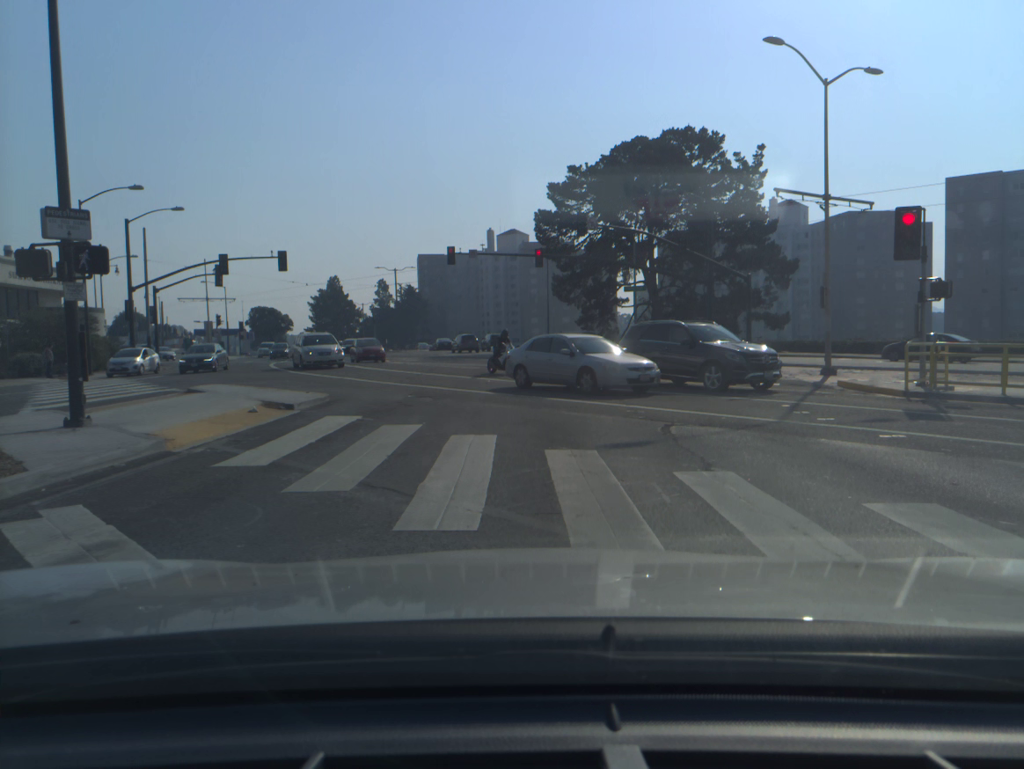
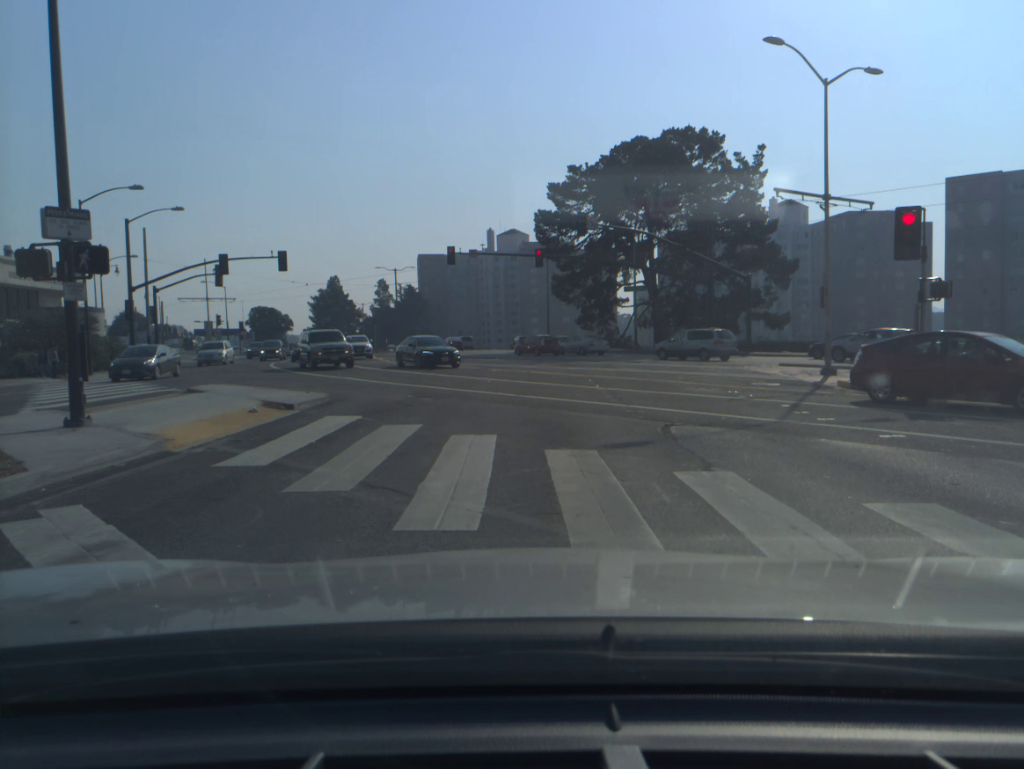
(0.0, 0.0) m; 0°
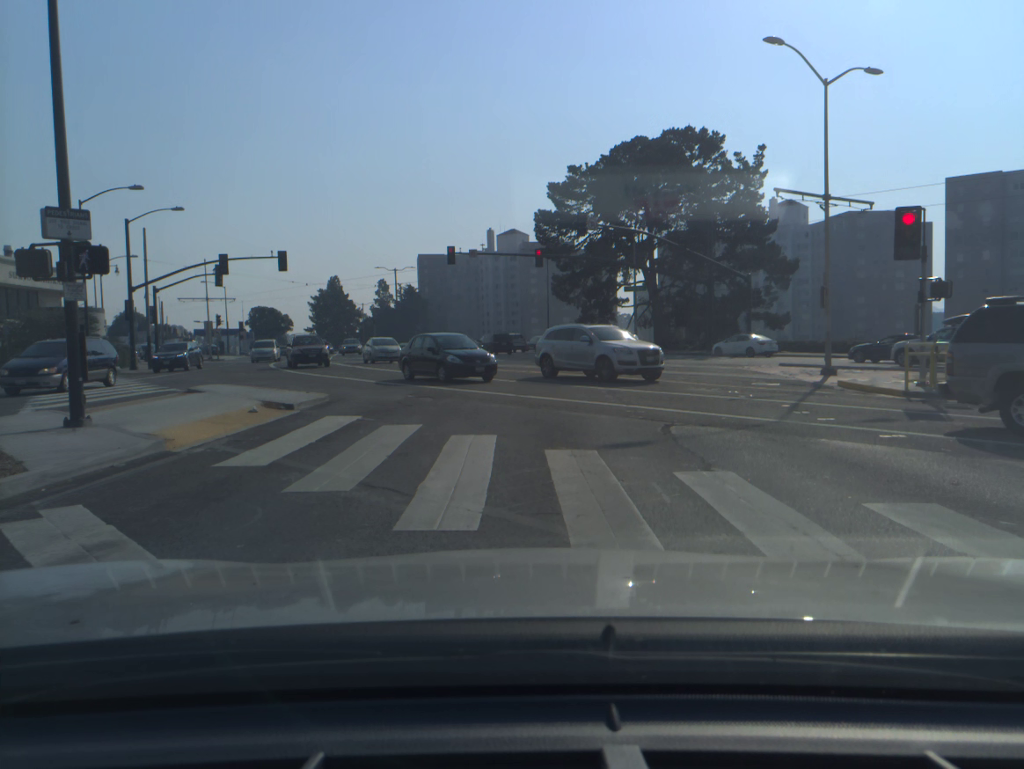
(0.0, 0.0) m; 0°
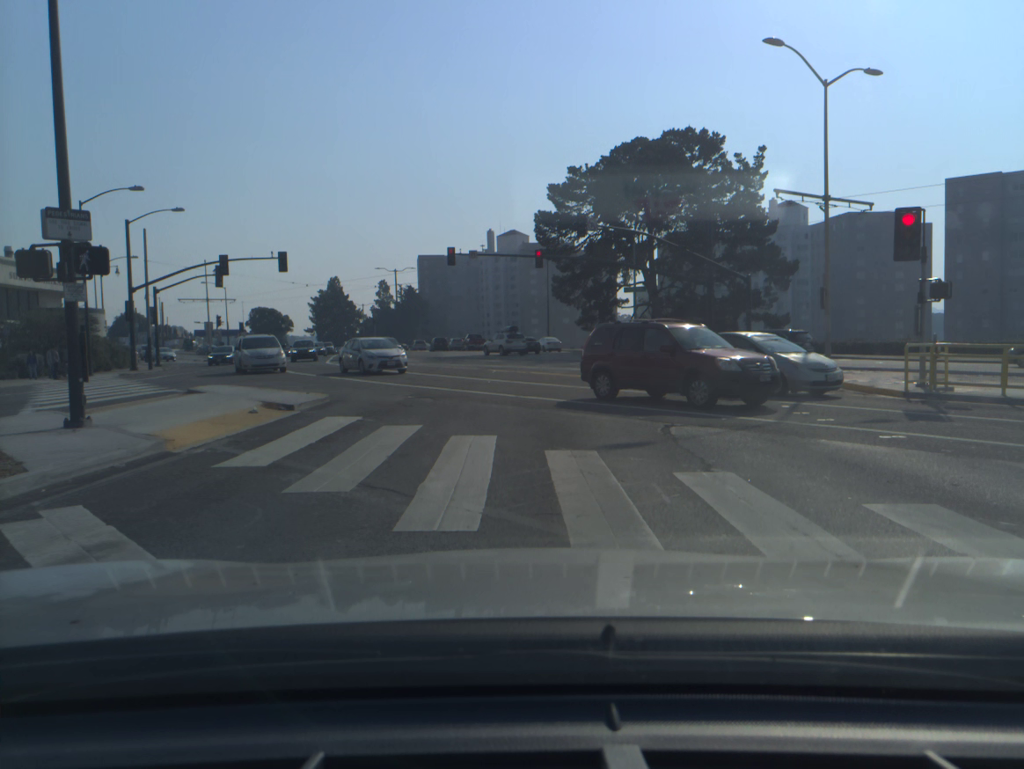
(0.0, 0.0) m; 0°
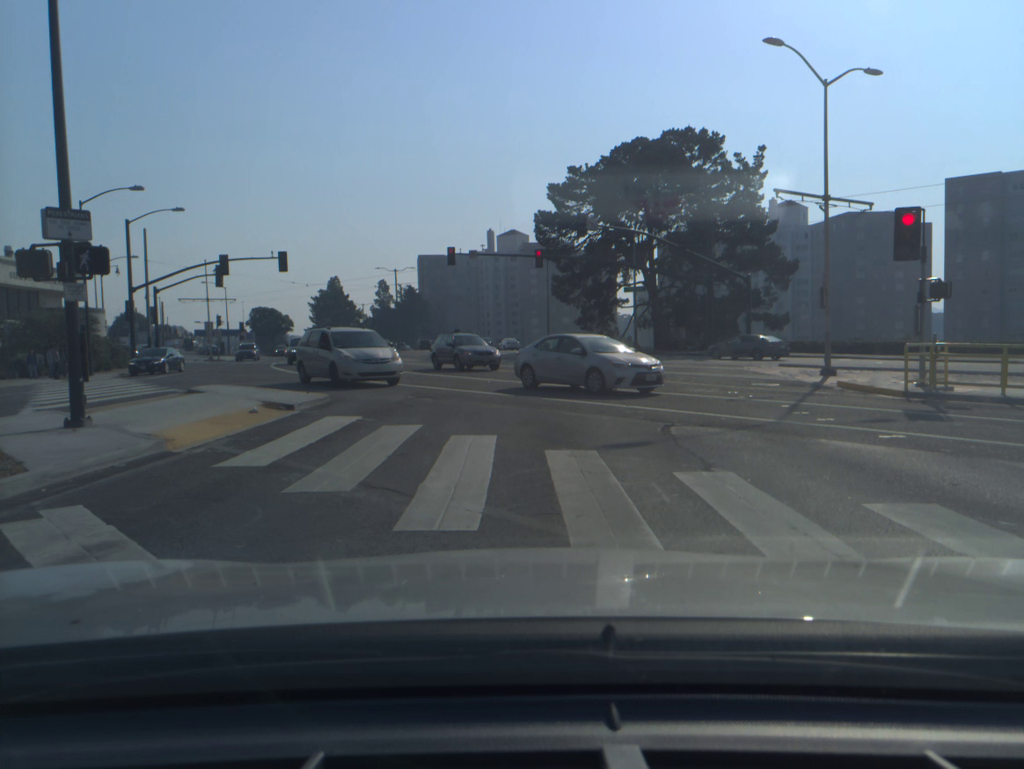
(0.0, 0.0) m; 0°
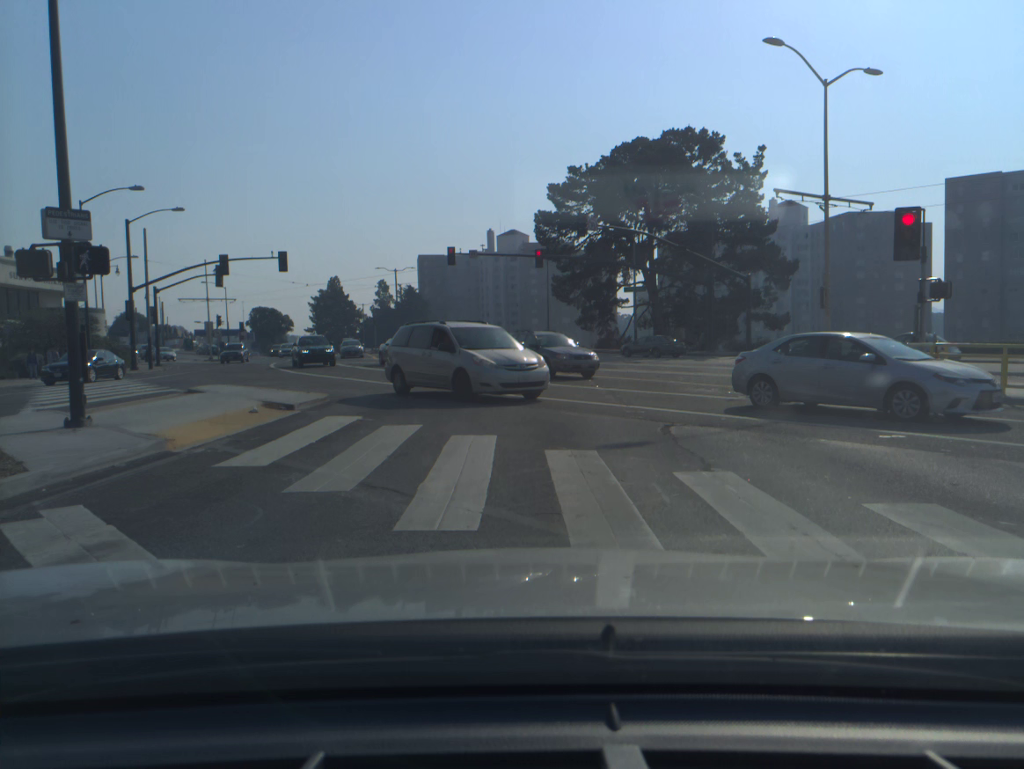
(0.0, 0.0) m; 0°
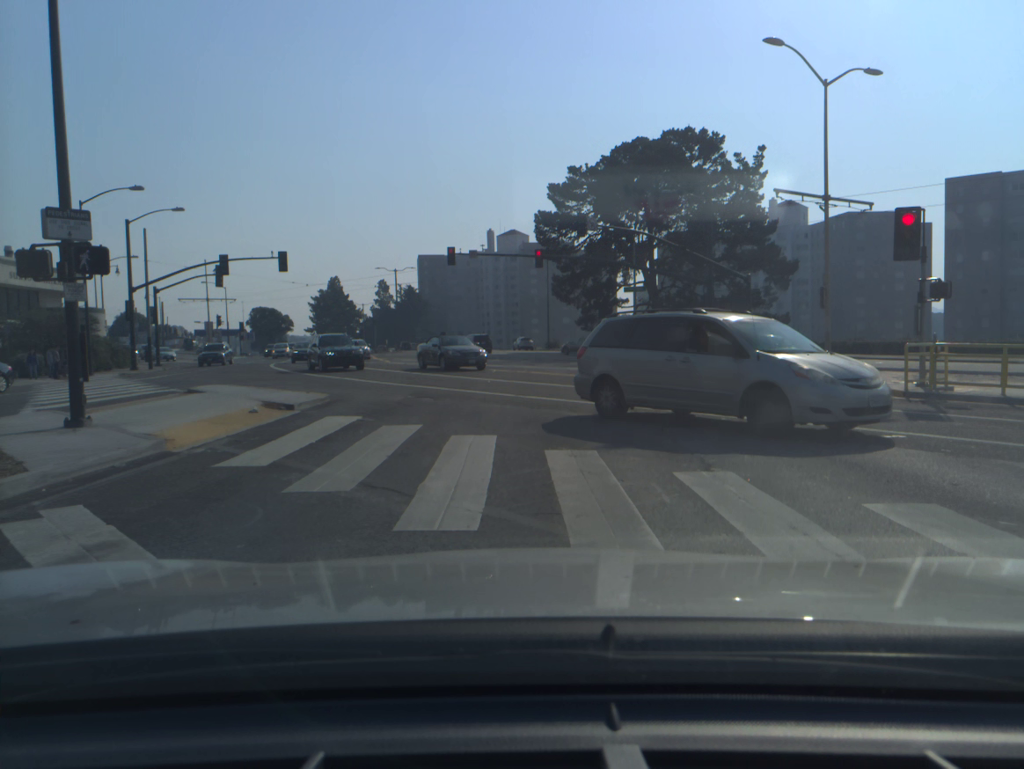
(0.0, 0.0) m; 0°
